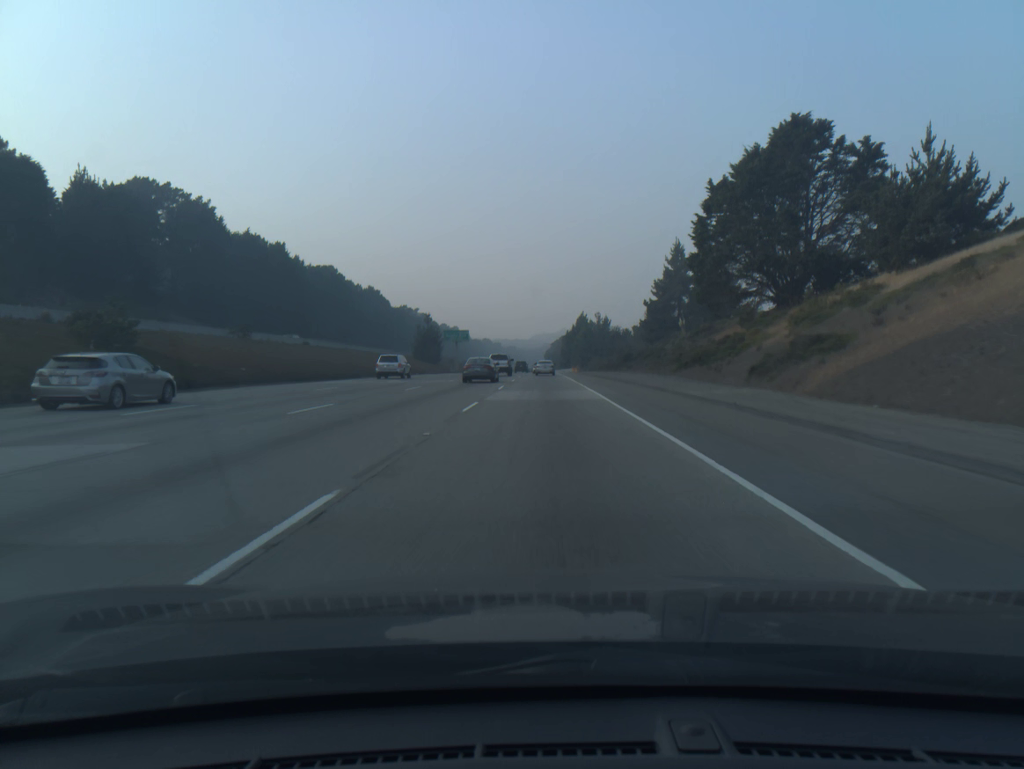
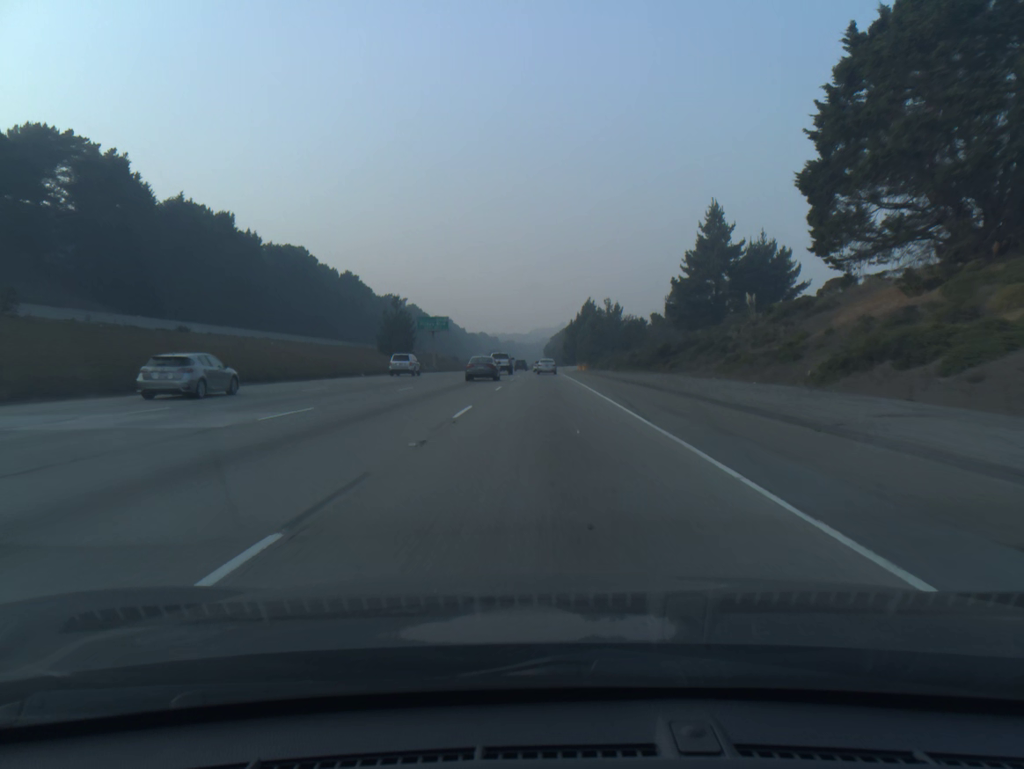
(0.0, +31.0) m; 0°
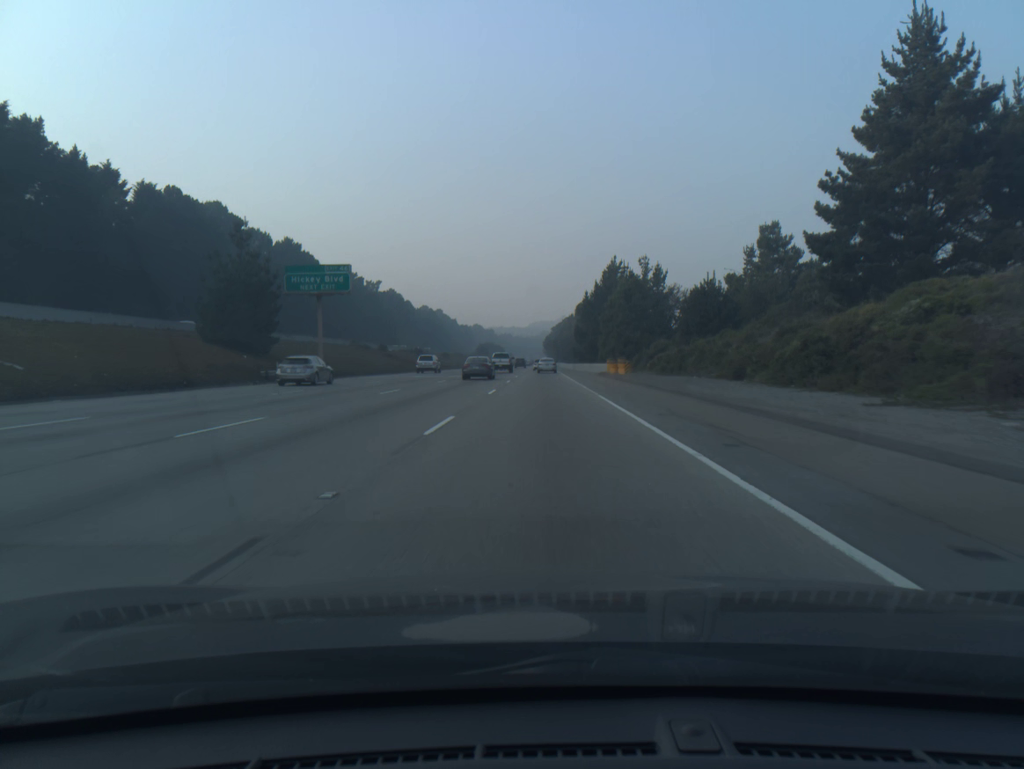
(+0.1, +61.8) m; 0°
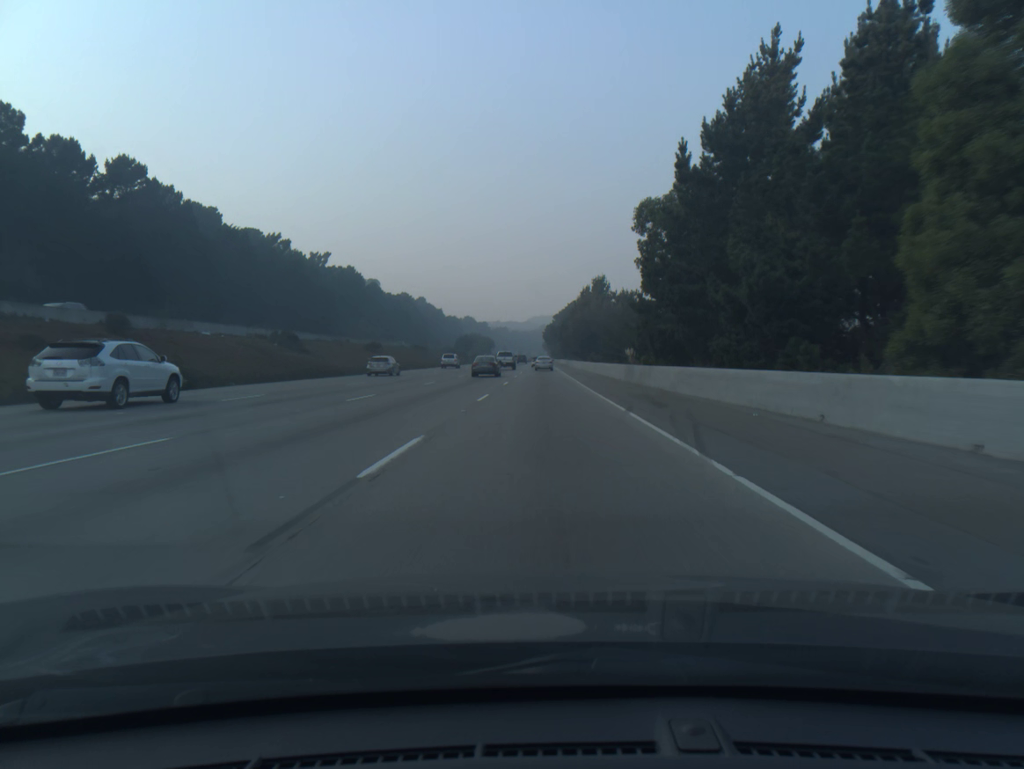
(-0.1, +77.4) m; 0°
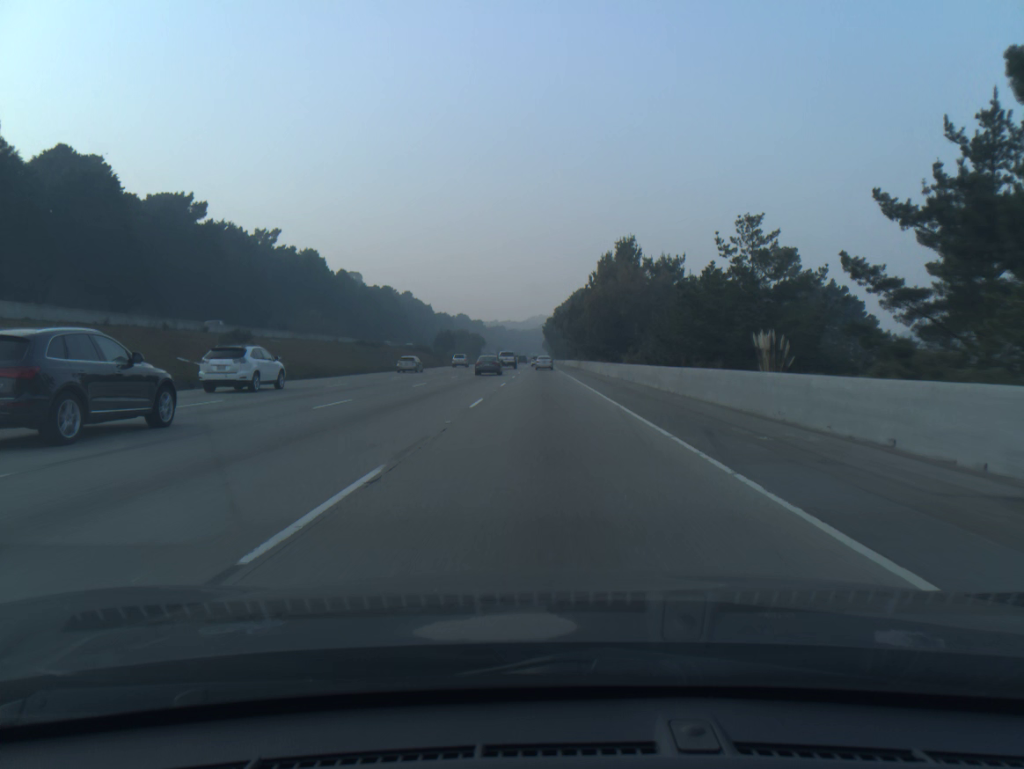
(0.0, +47.4) m; 0°
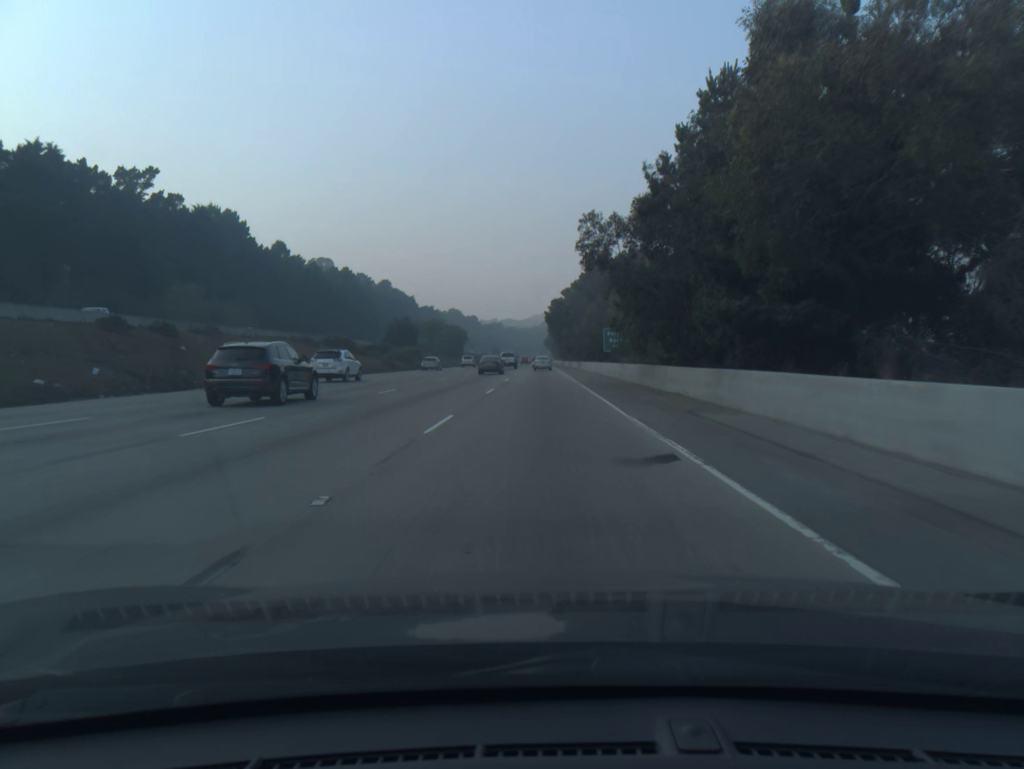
(0.0, +64.9) m; 0°
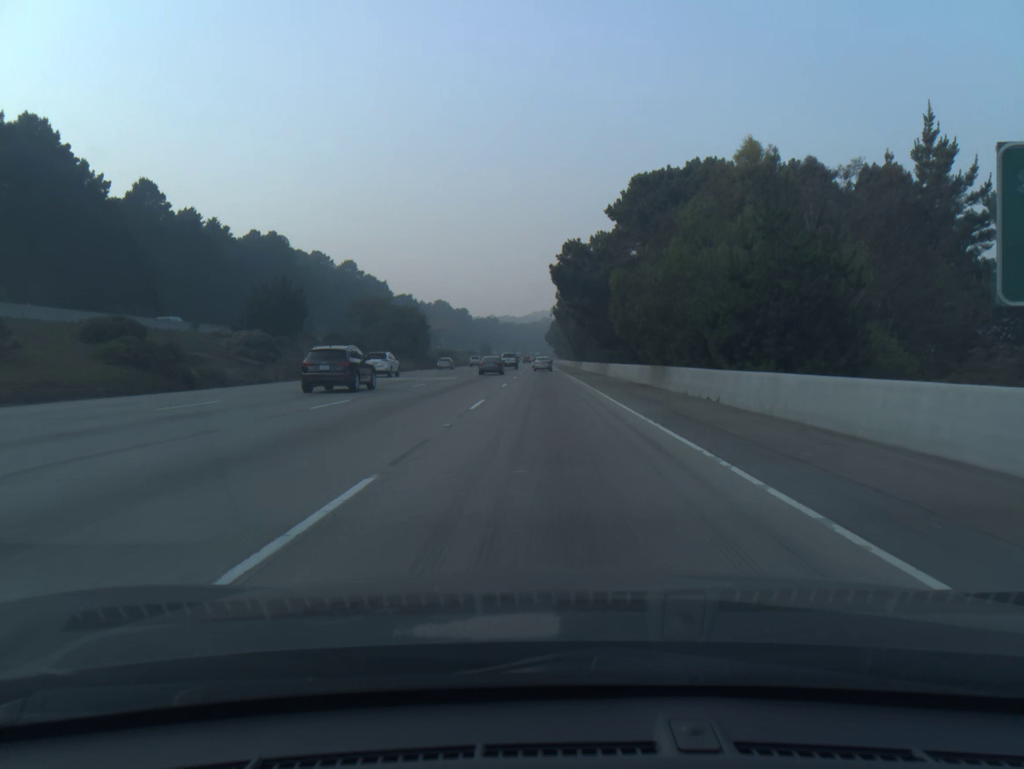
(-0.1, +66.7) m; 0°
